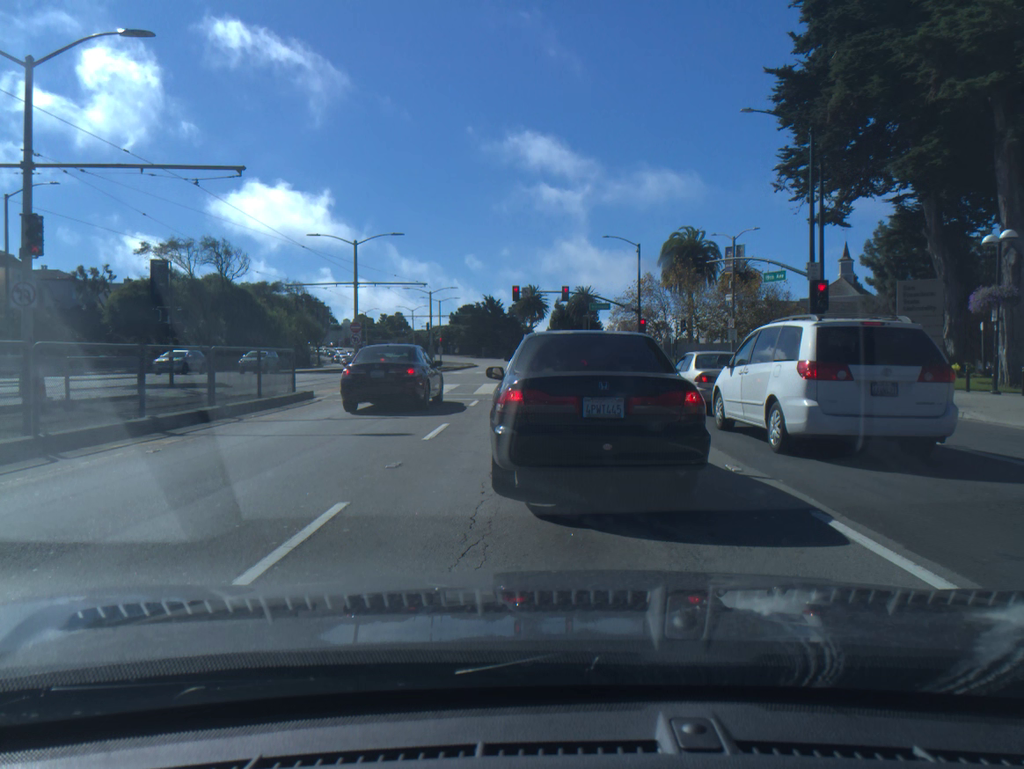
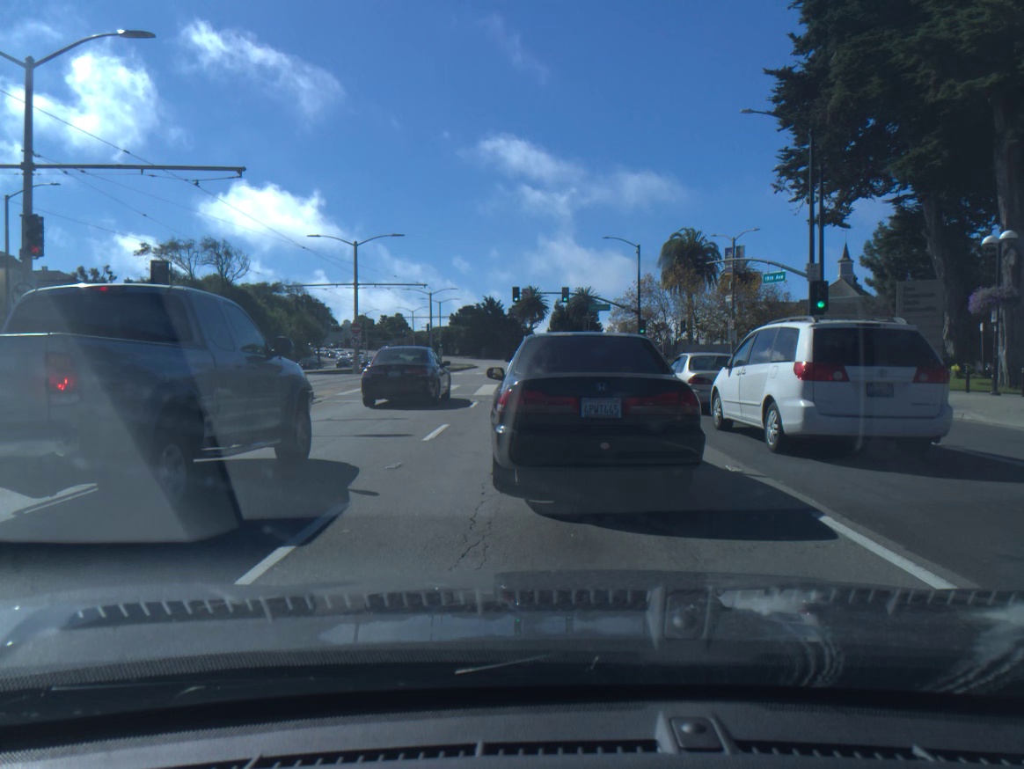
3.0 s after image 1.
(0.0, 0.0) m; 0°
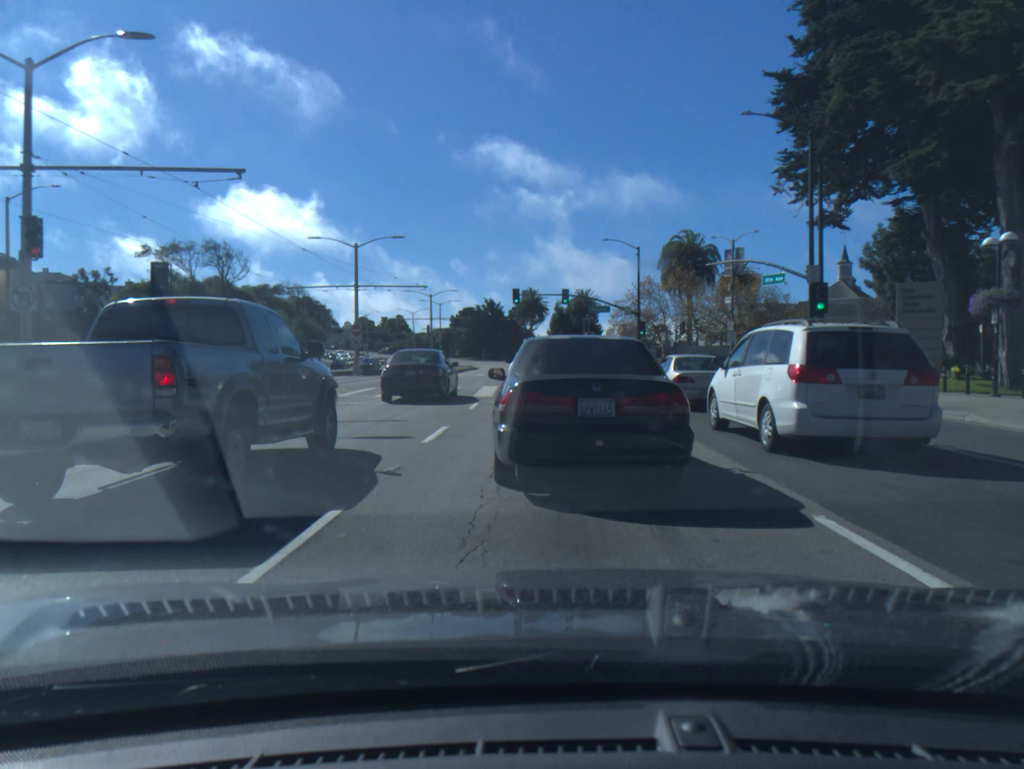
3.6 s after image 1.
(0.0, +0.1) m; 0°
